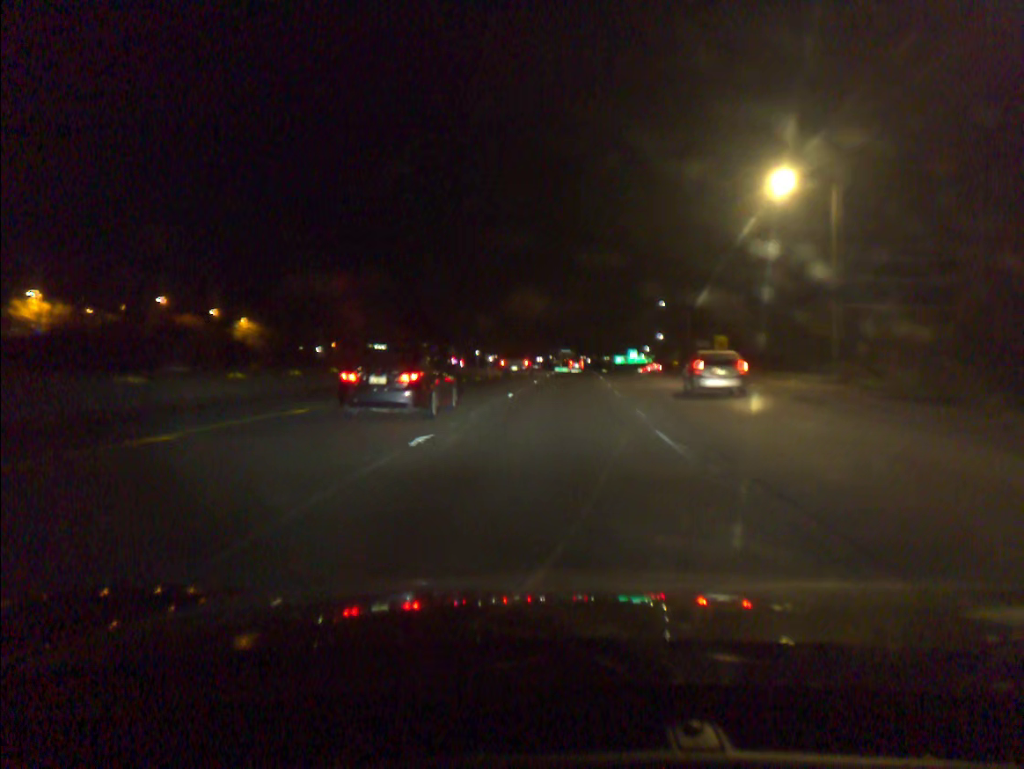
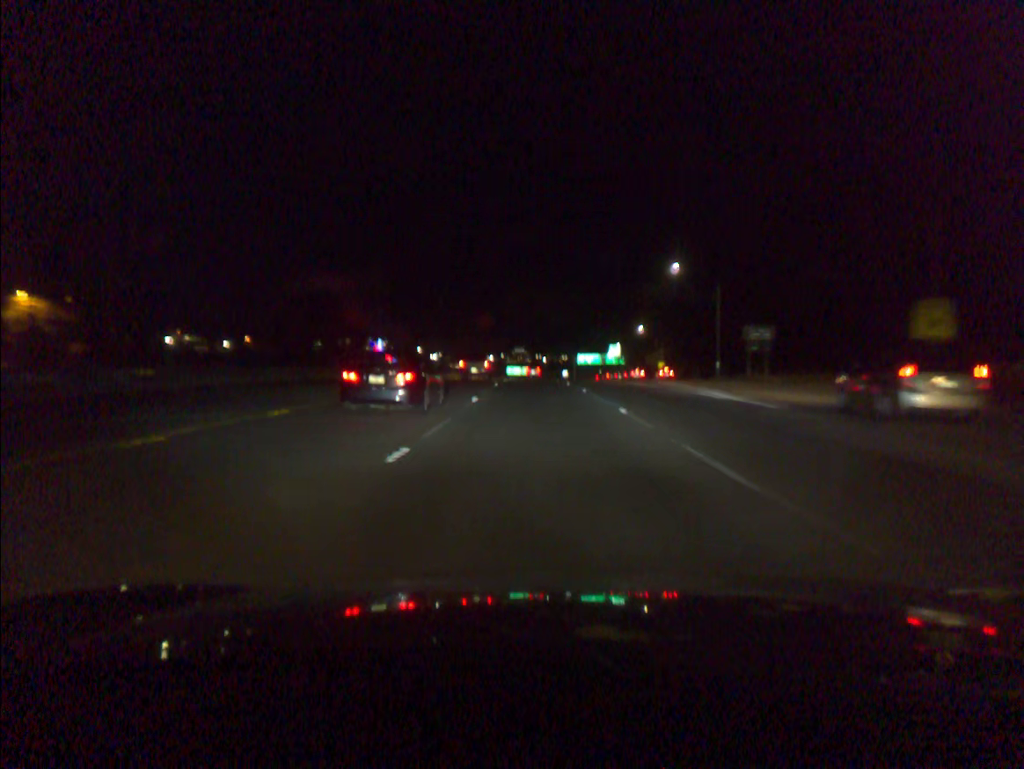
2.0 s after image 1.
(+1.8, +48.6) m; +4°
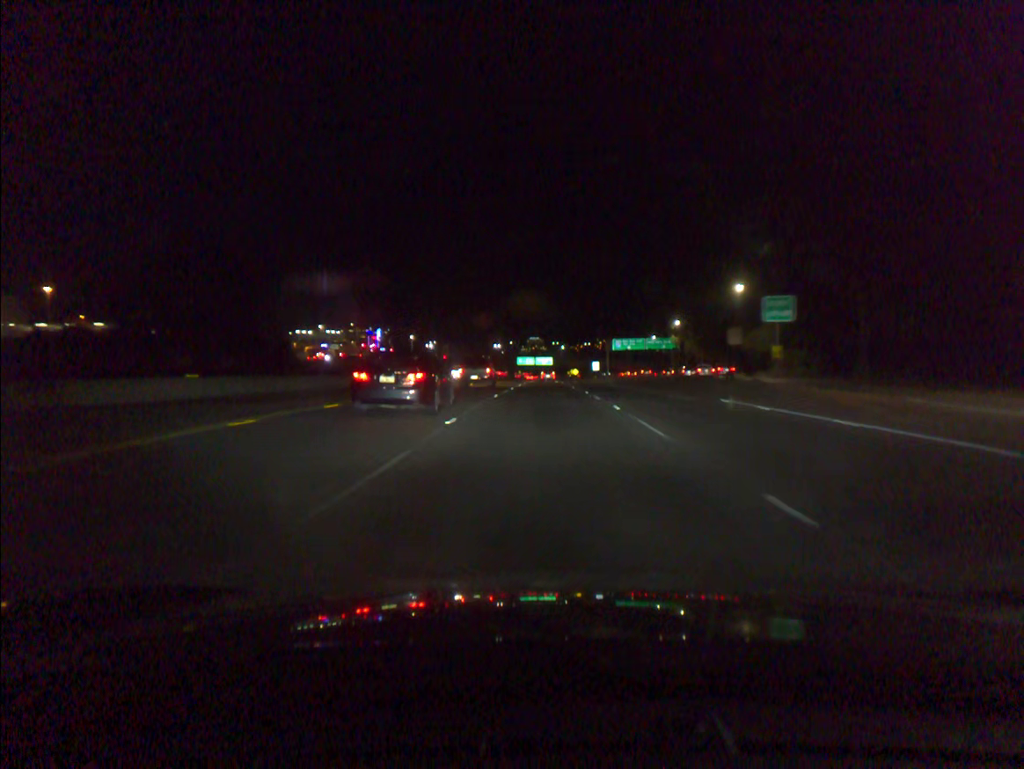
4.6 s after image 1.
(-0.8, +67.2) m; -1°
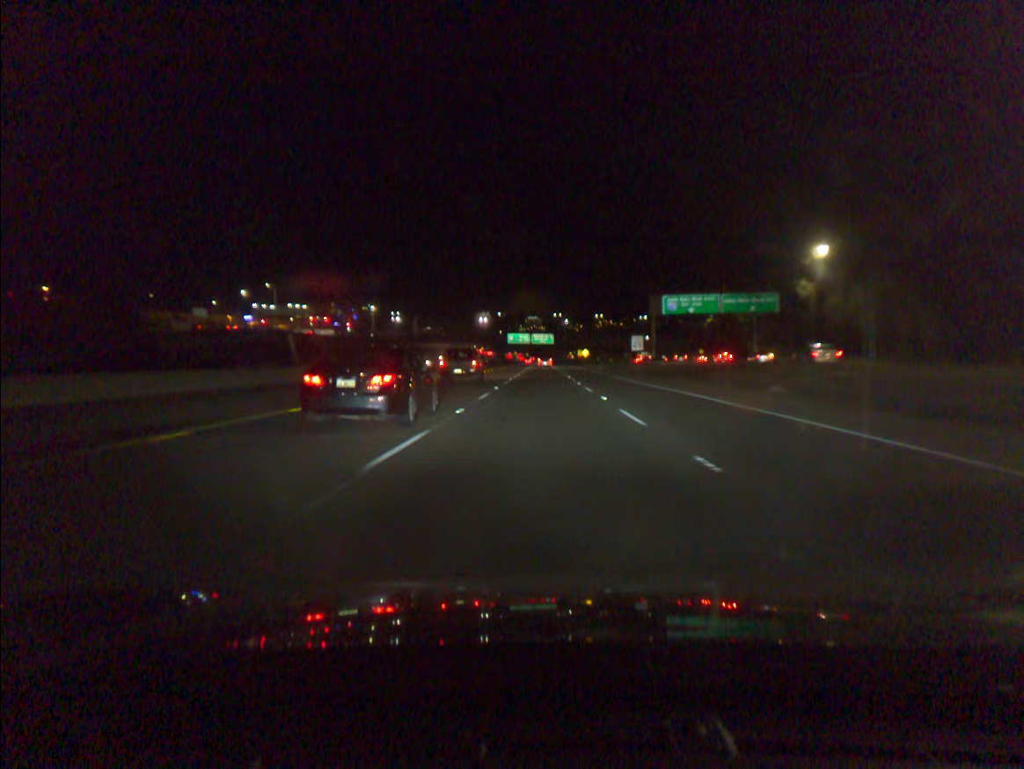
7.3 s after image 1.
(+0.3, +71.0) m; 0°
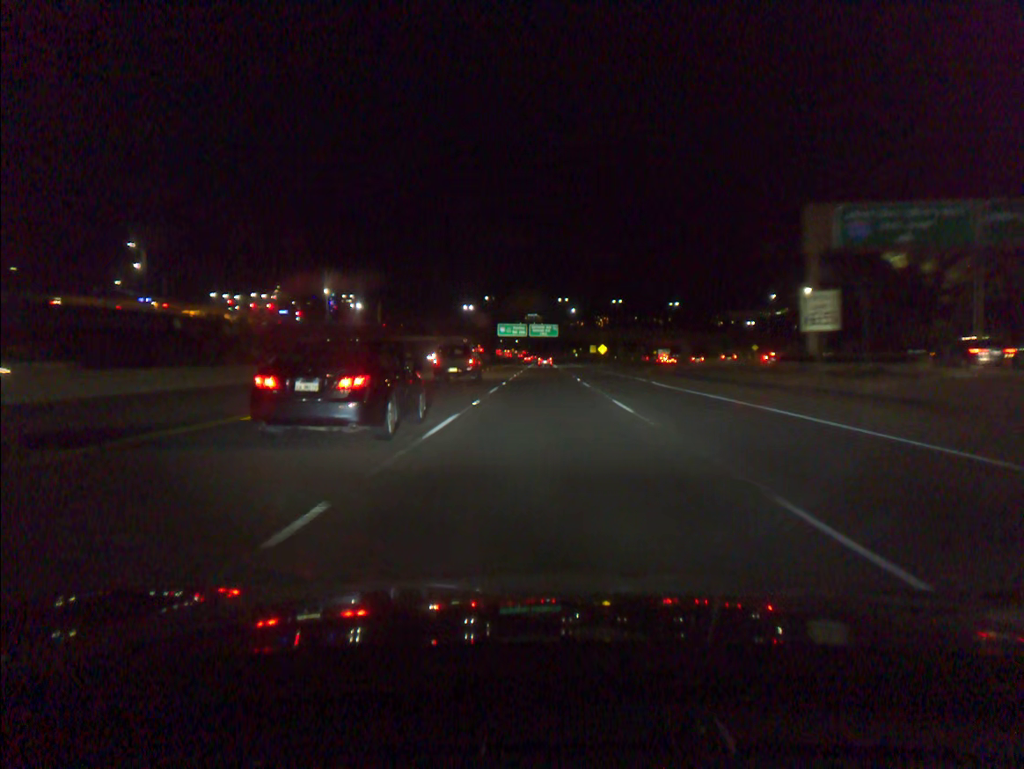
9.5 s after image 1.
(-0.1, +56.5) m; 0°
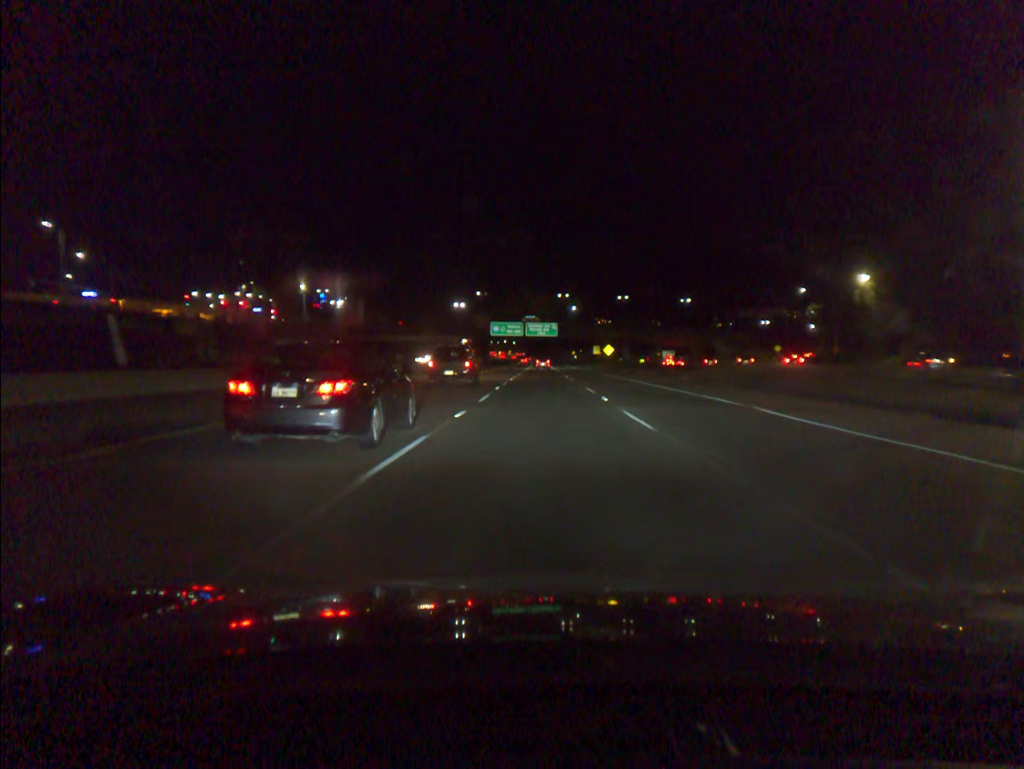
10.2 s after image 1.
(0.0, +18.4) m; 0°
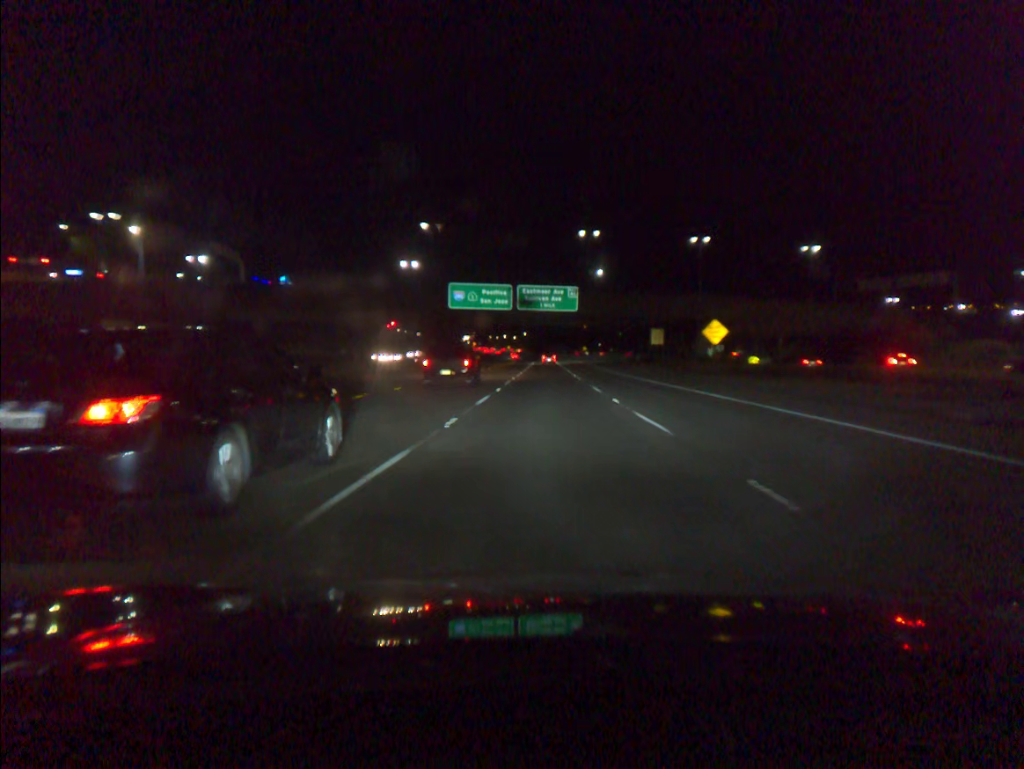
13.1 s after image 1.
(-0.1, +77.7) m; 0°
